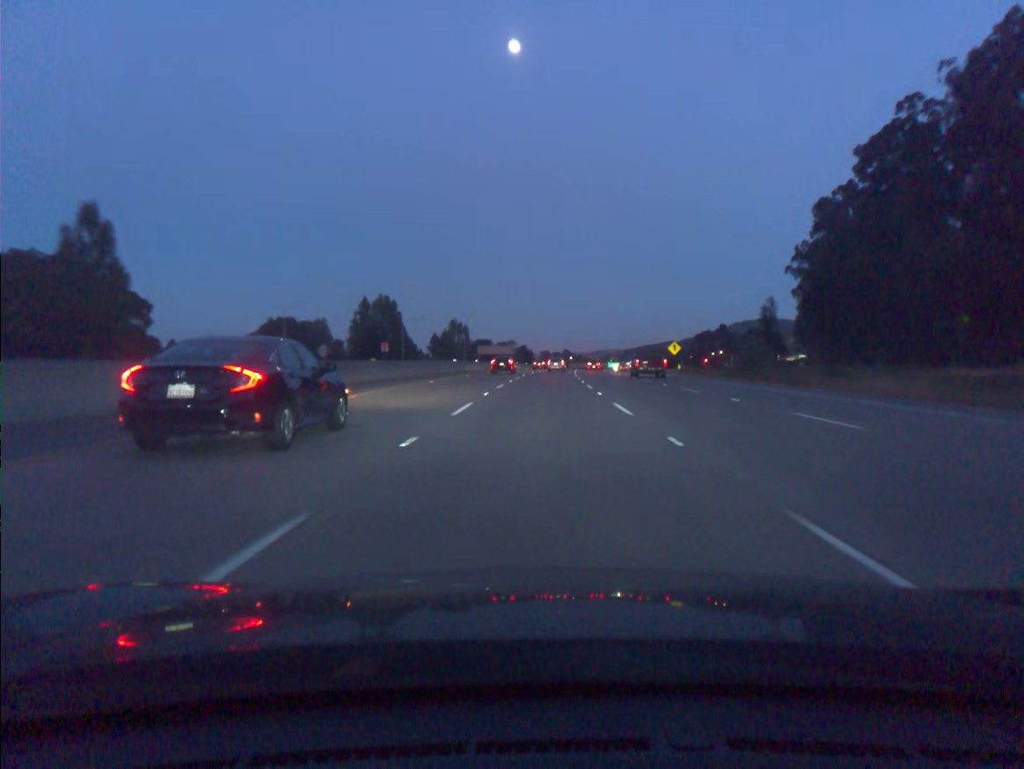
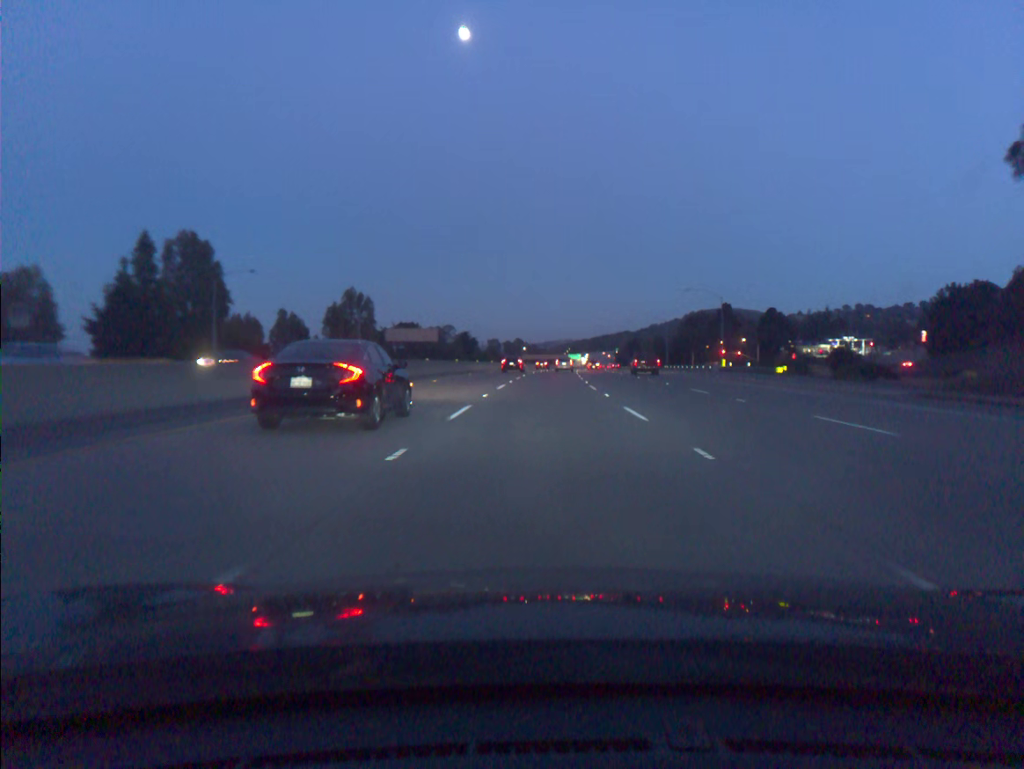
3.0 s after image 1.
(+2.3, +86.8) m; +4°
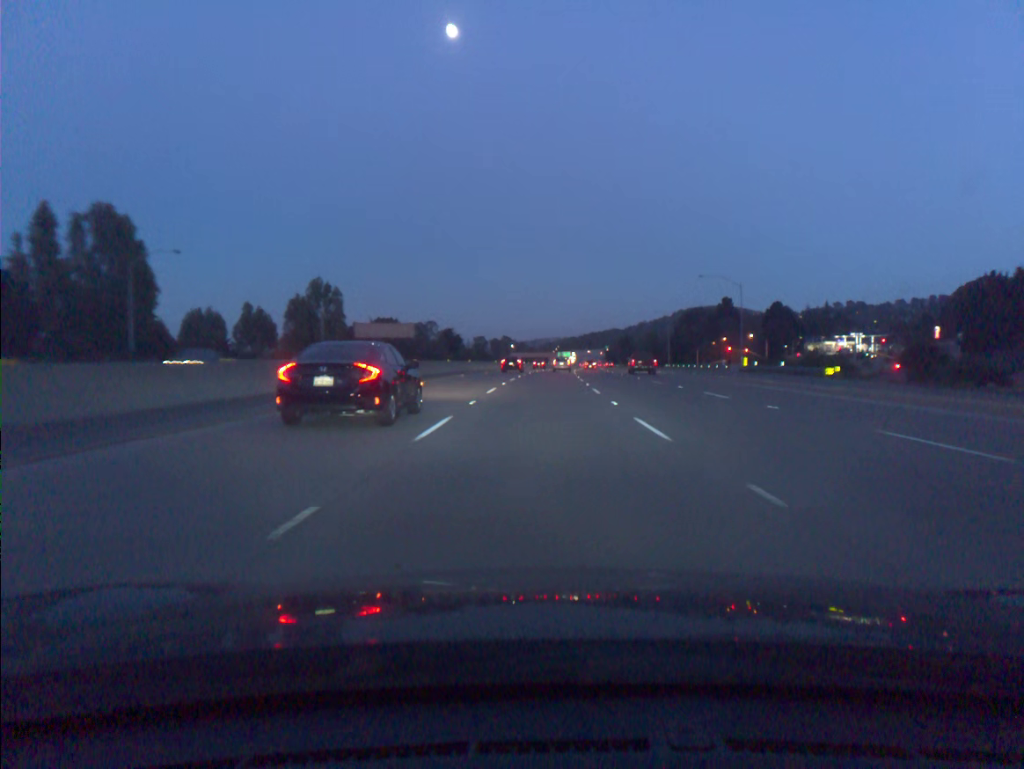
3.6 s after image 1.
(+0.1, +17.6) m; +1°
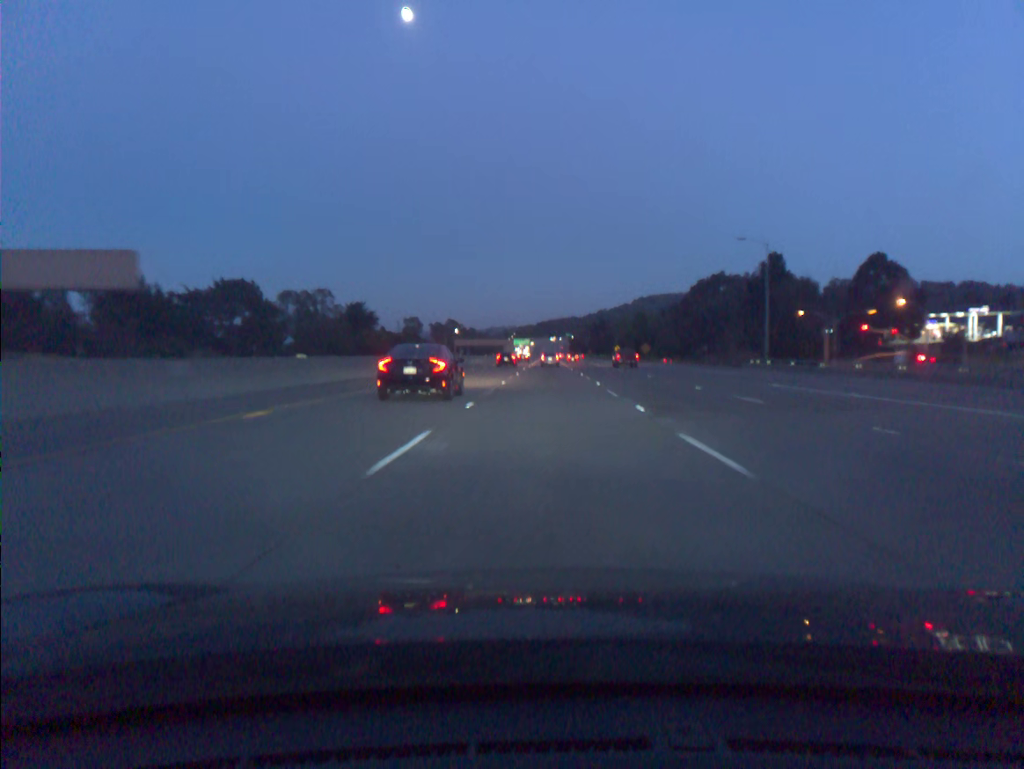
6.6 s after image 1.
(+2.5, +89.3) m; +3°
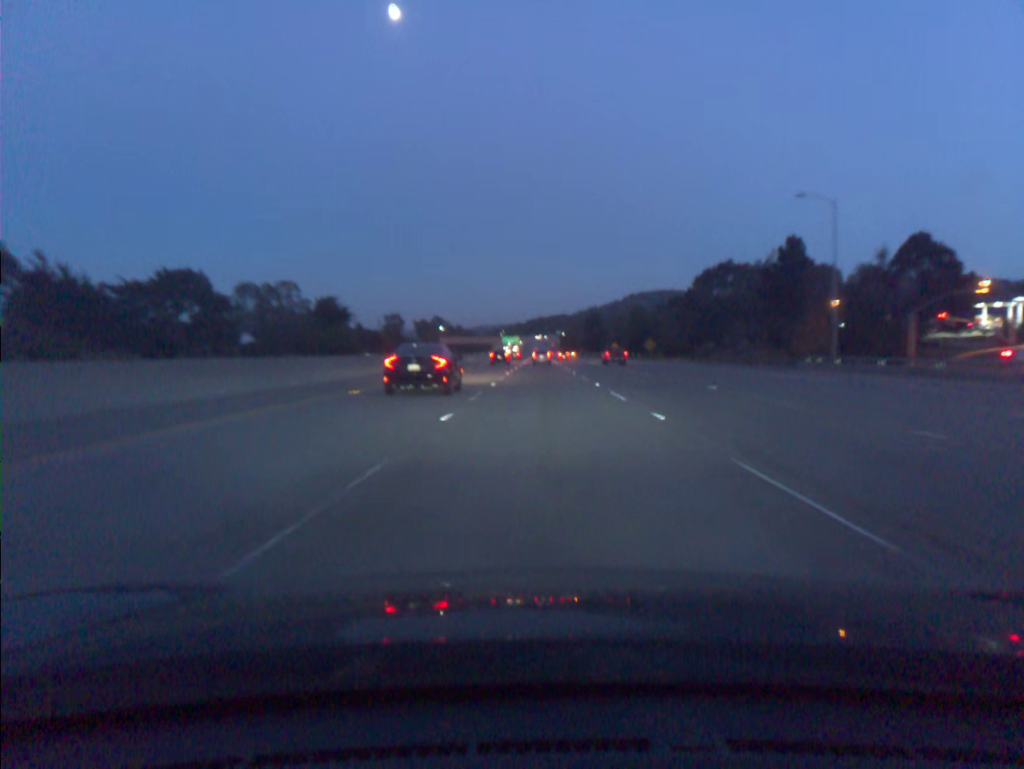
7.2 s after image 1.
(+0.1, +18.1) m; +1°
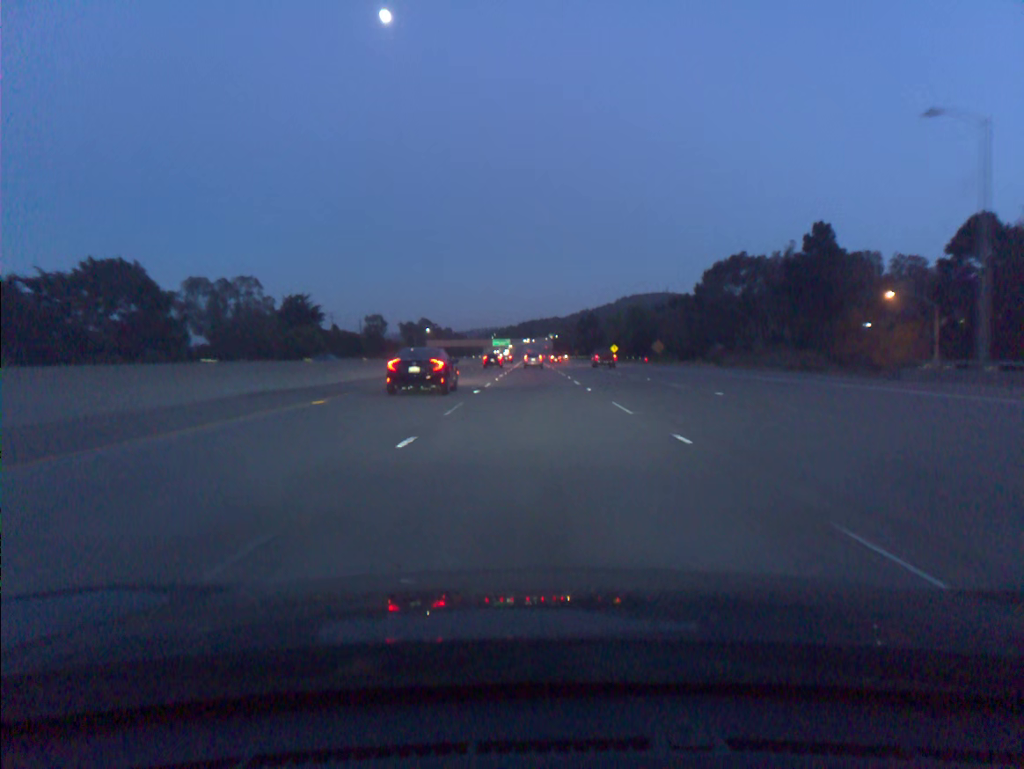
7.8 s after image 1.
(+0.1, +18.1) m; +1°
